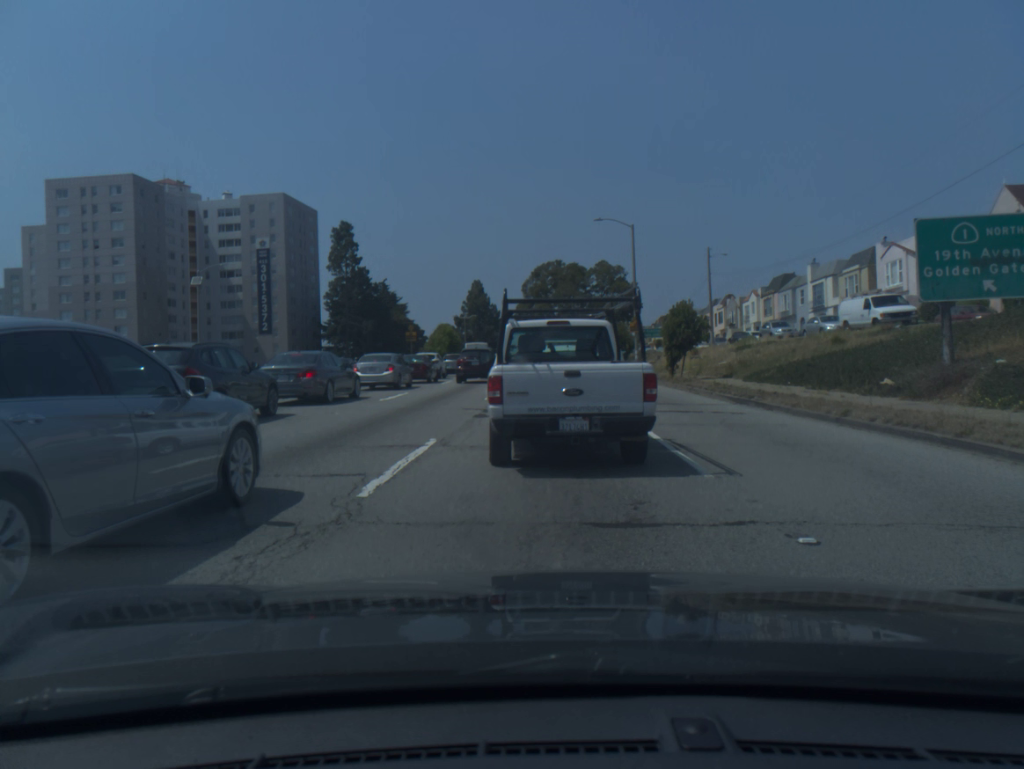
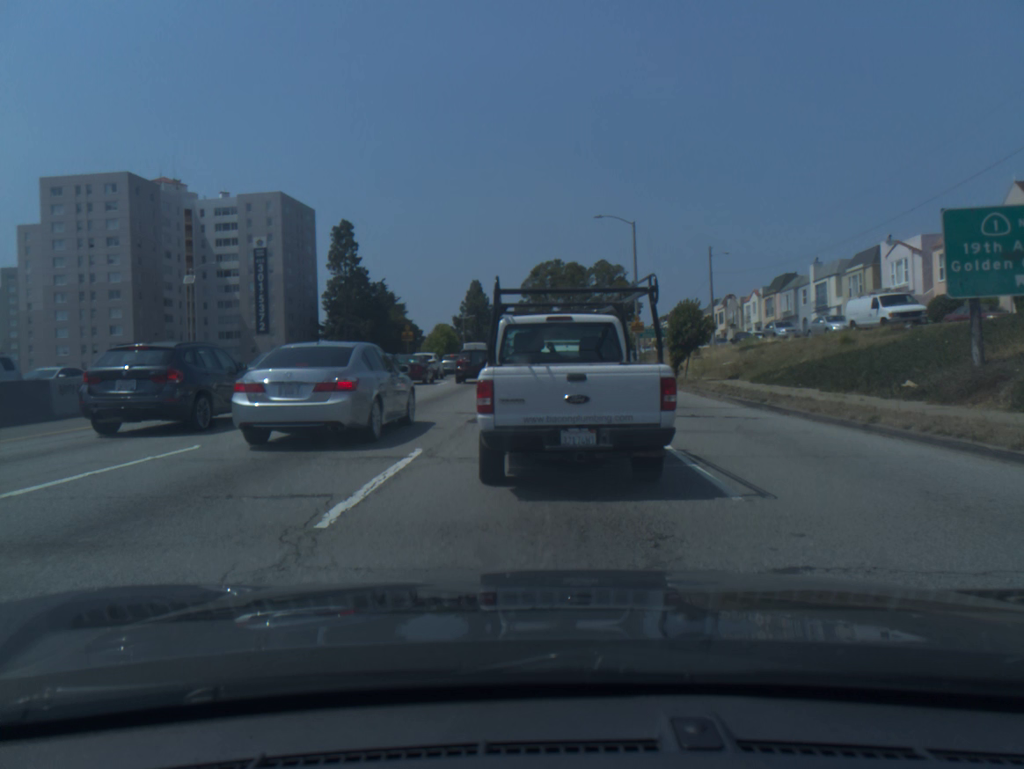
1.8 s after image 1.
(0.0, +1.2) m; 0°
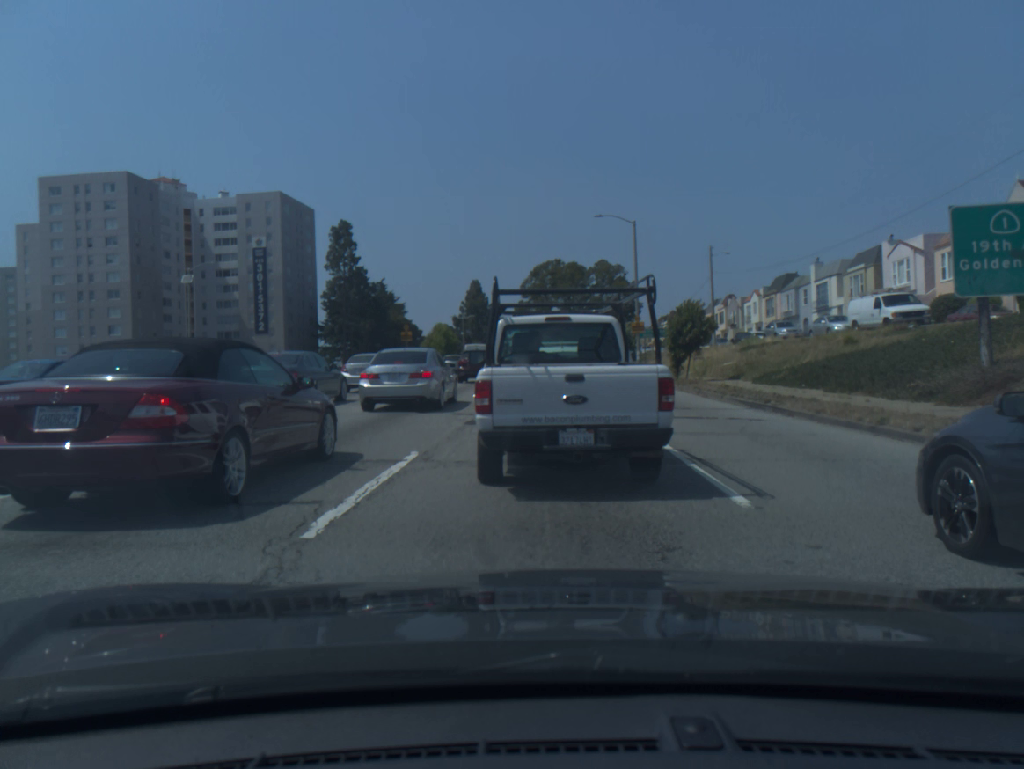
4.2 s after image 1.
(0.0, +0.4) m; 0°
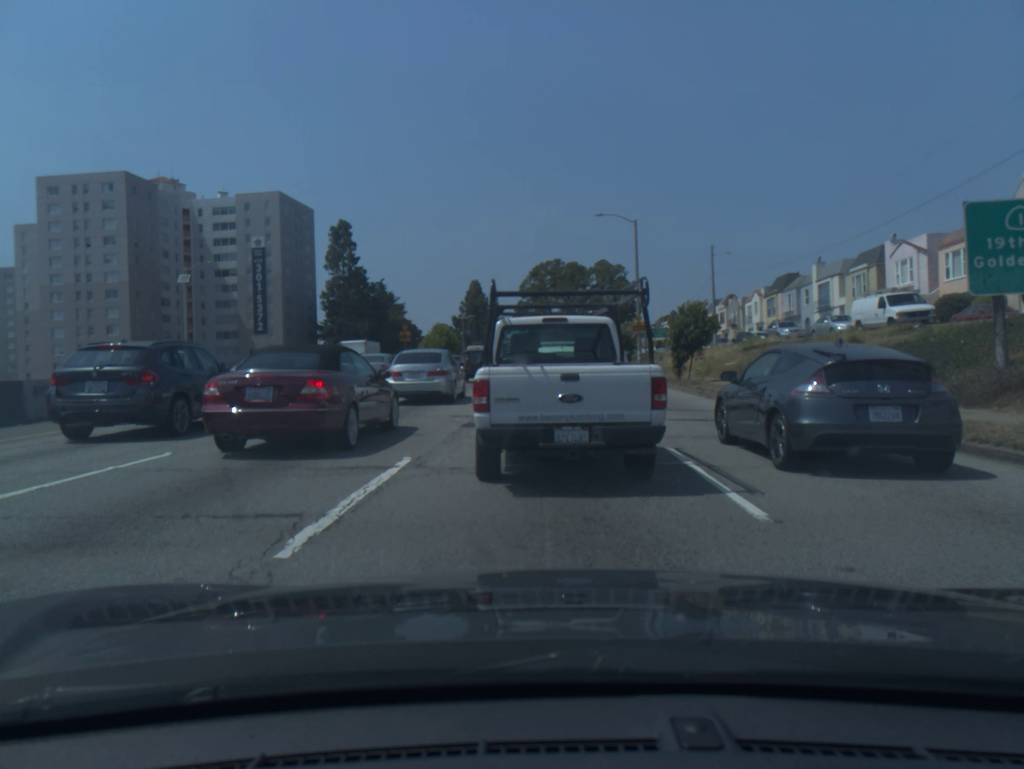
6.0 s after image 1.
(0.0, +0.5) m; 0°
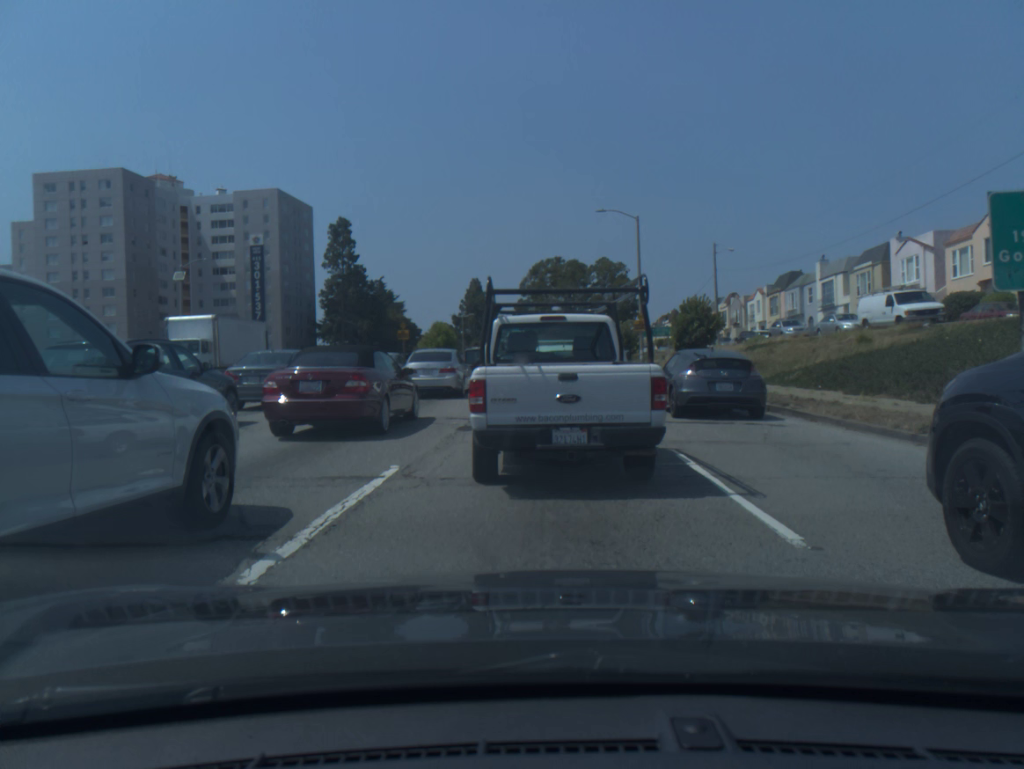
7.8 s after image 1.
(0.0, +0.8) m; 0°
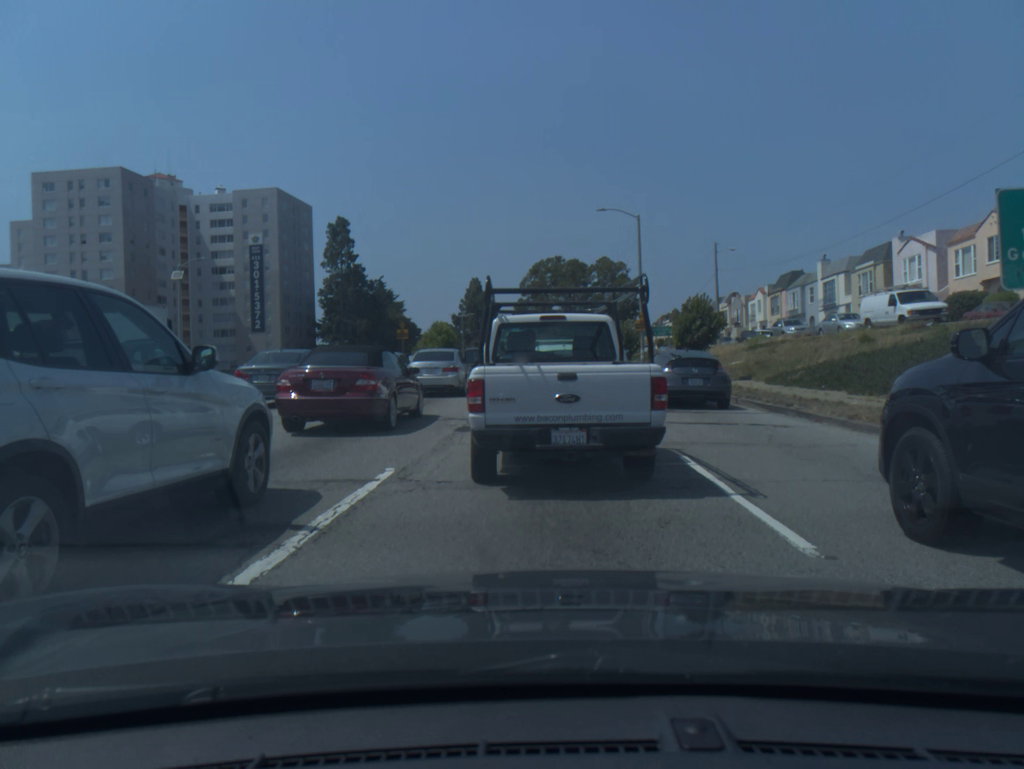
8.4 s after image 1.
(0.0, +0.2) m; 0°
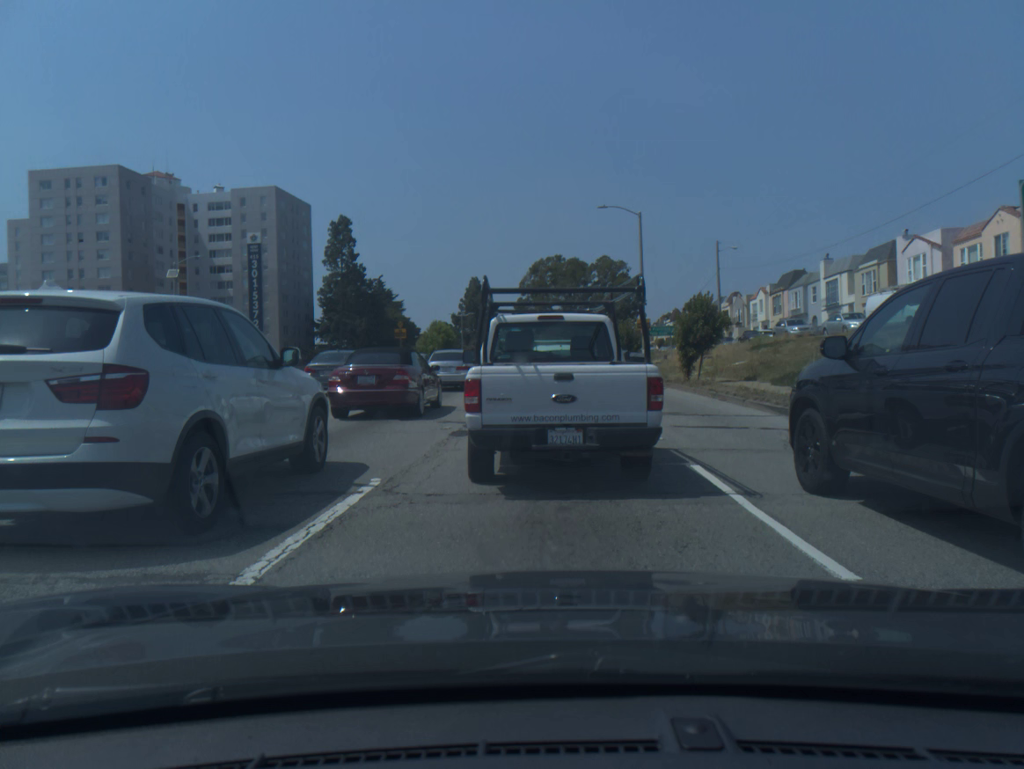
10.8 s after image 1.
(0.0, +0.6) m; 0°
